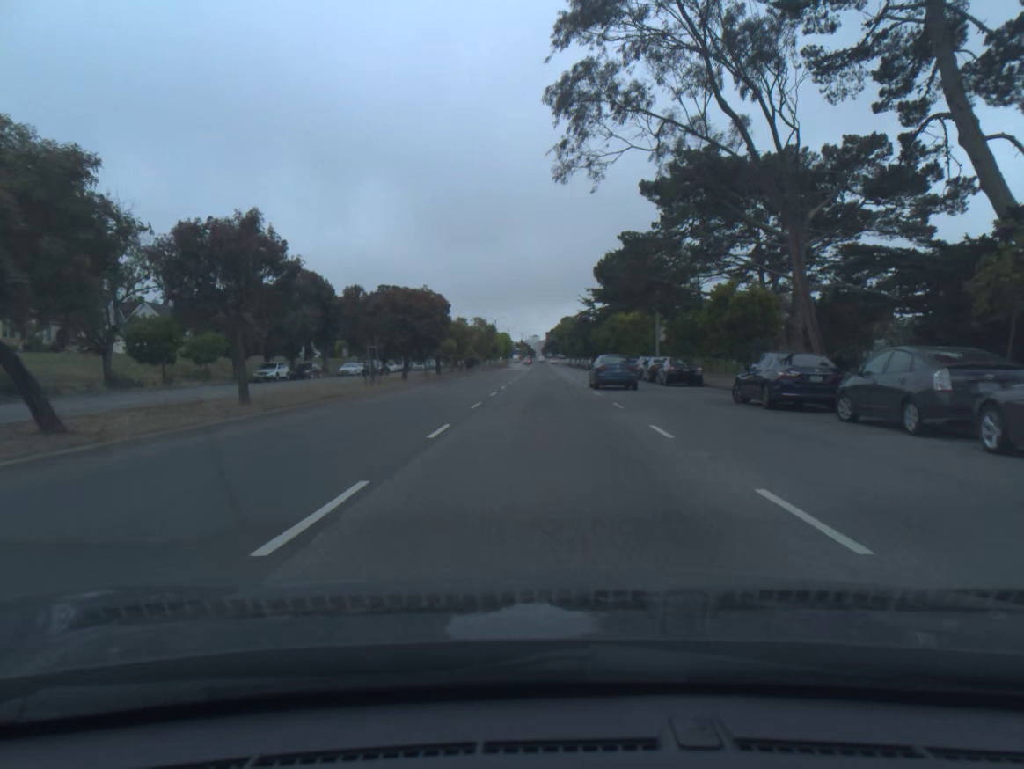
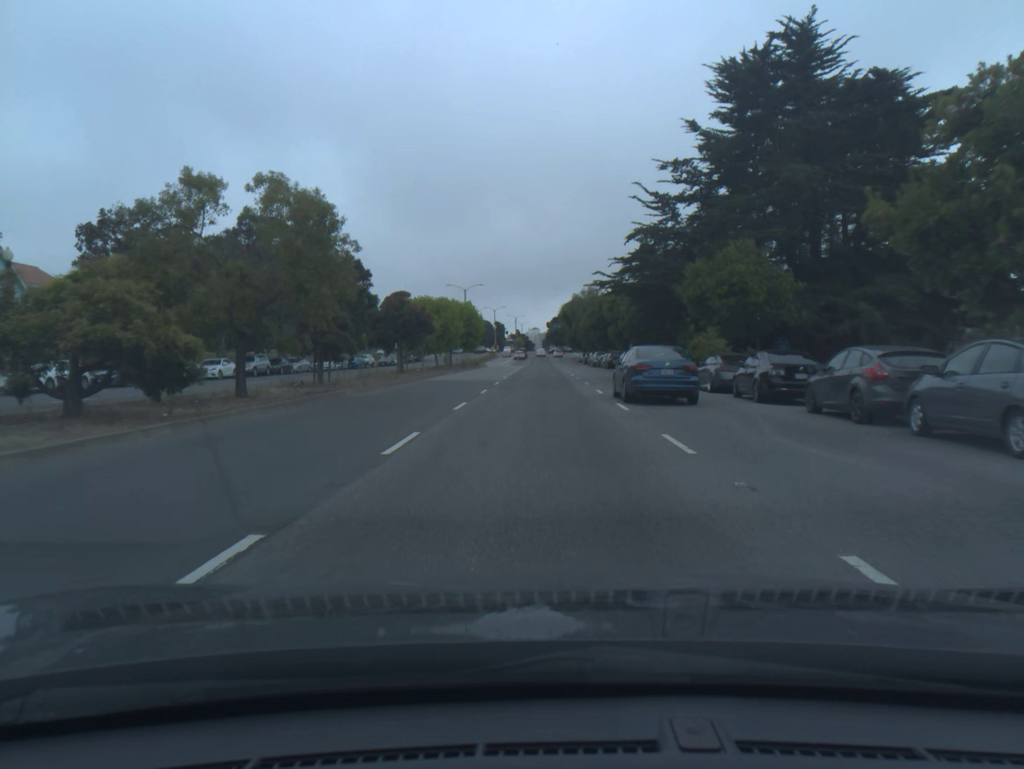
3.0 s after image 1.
(+0.4, +60.5) m; 0°
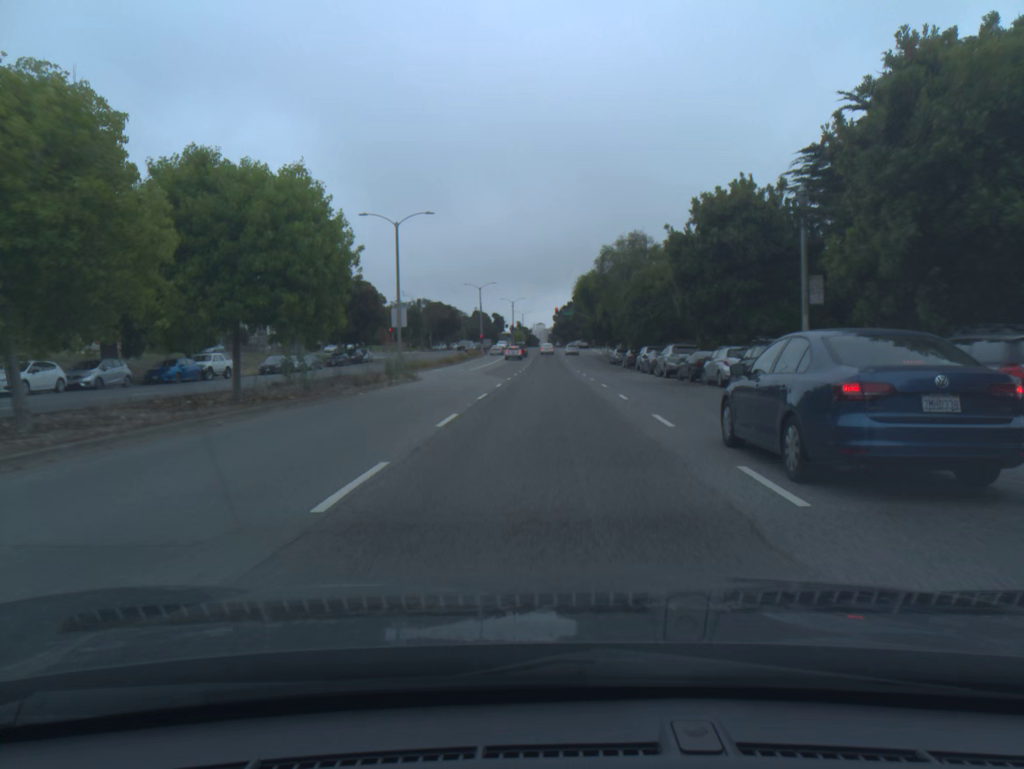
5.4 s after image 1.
(-0.2, +47.2) m; 0°
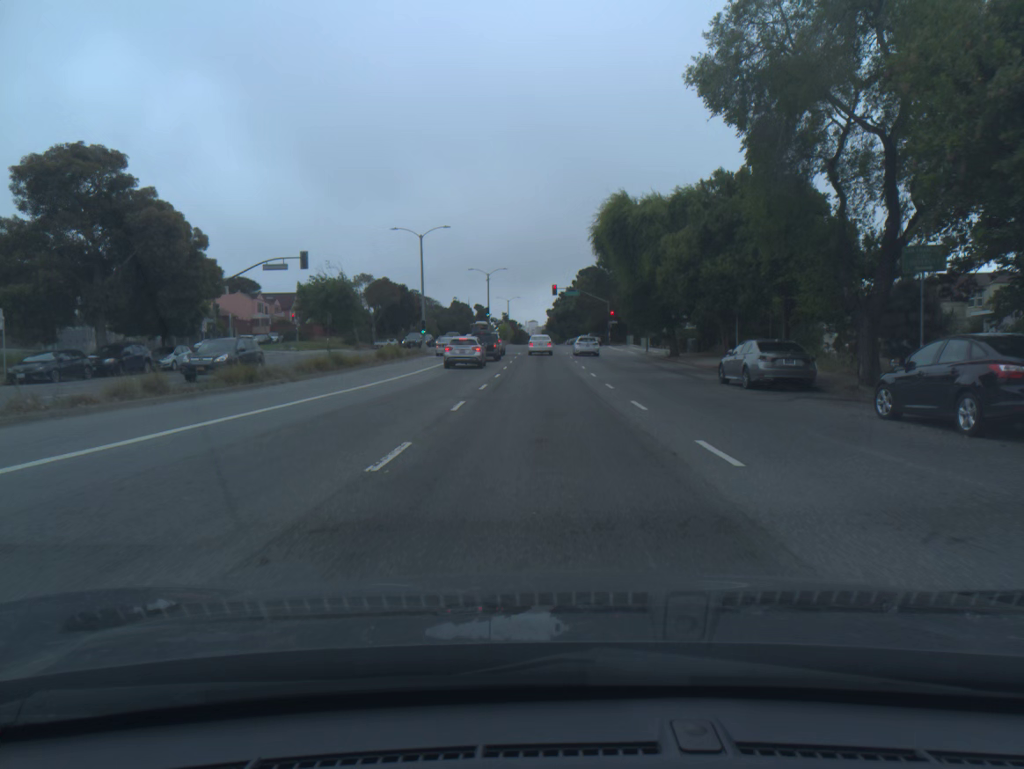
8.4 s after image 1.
(+0.2, +48.5) m; 0°
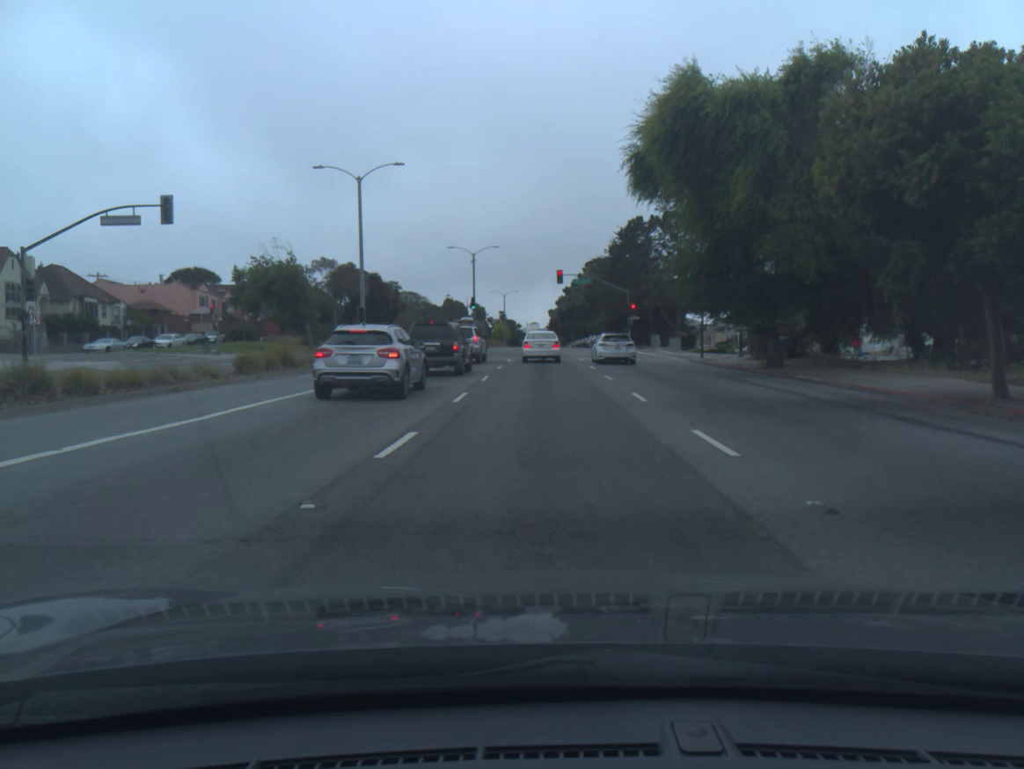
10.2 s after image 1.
(0.0, +21.4) m; 0°
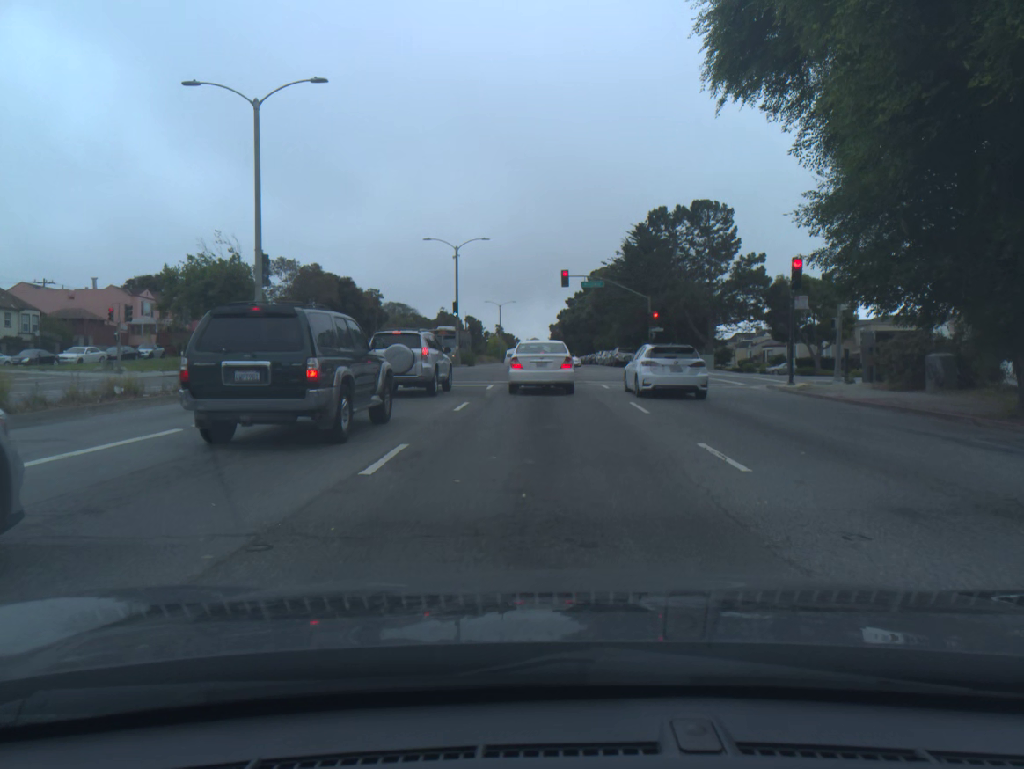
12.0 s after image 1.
(0.0, +15.3) m; 0°
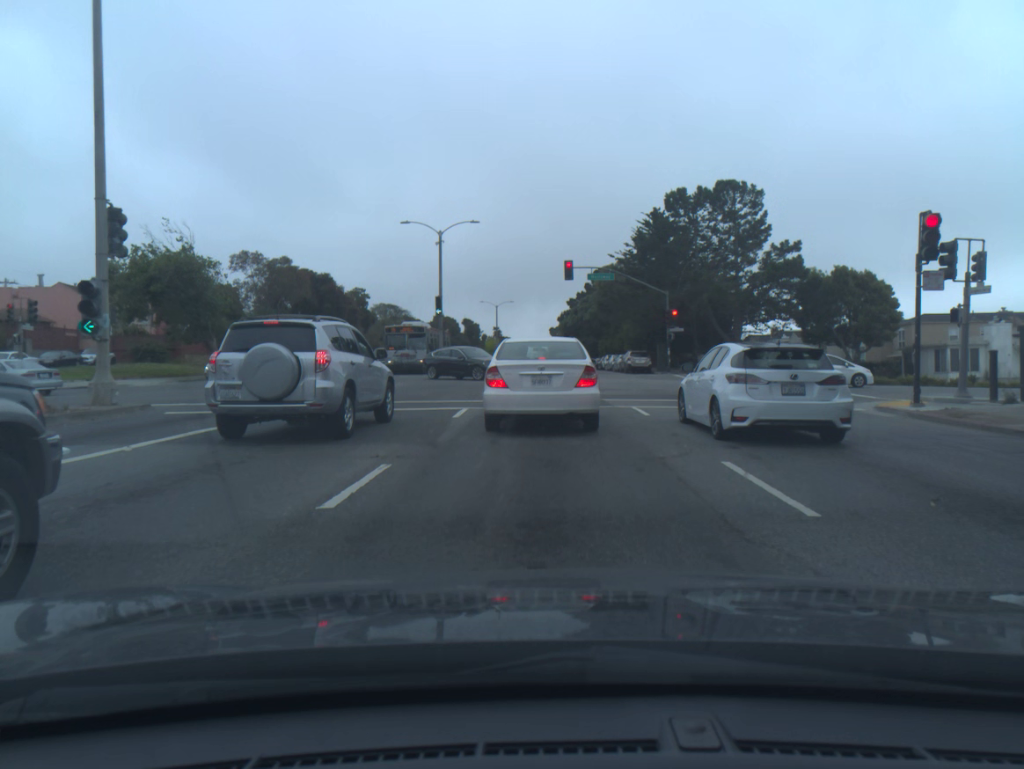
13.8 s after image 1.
(0.0, +9.4) m; 0°
